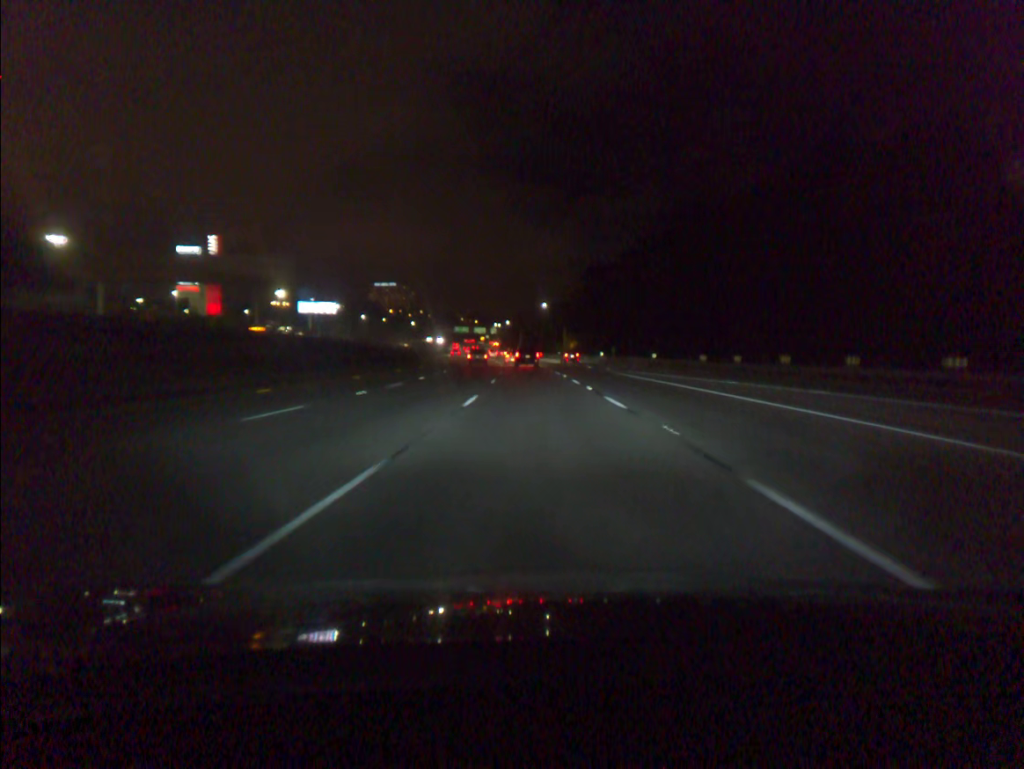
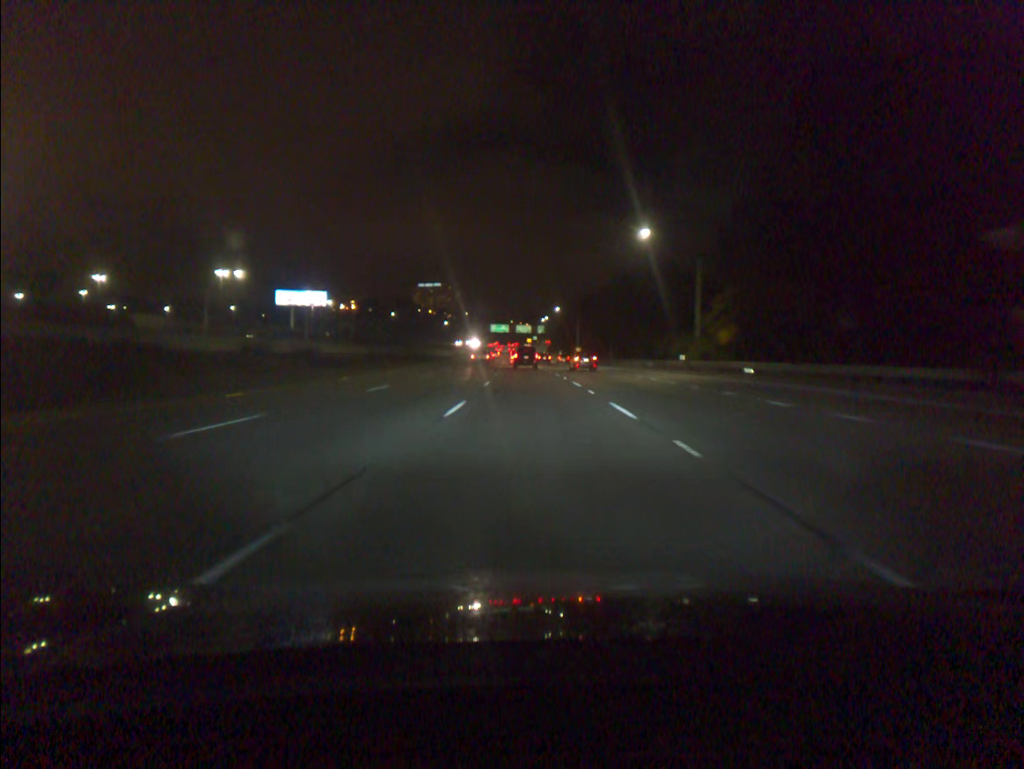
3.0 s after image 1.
(-2.9, +90.3) m; -4°
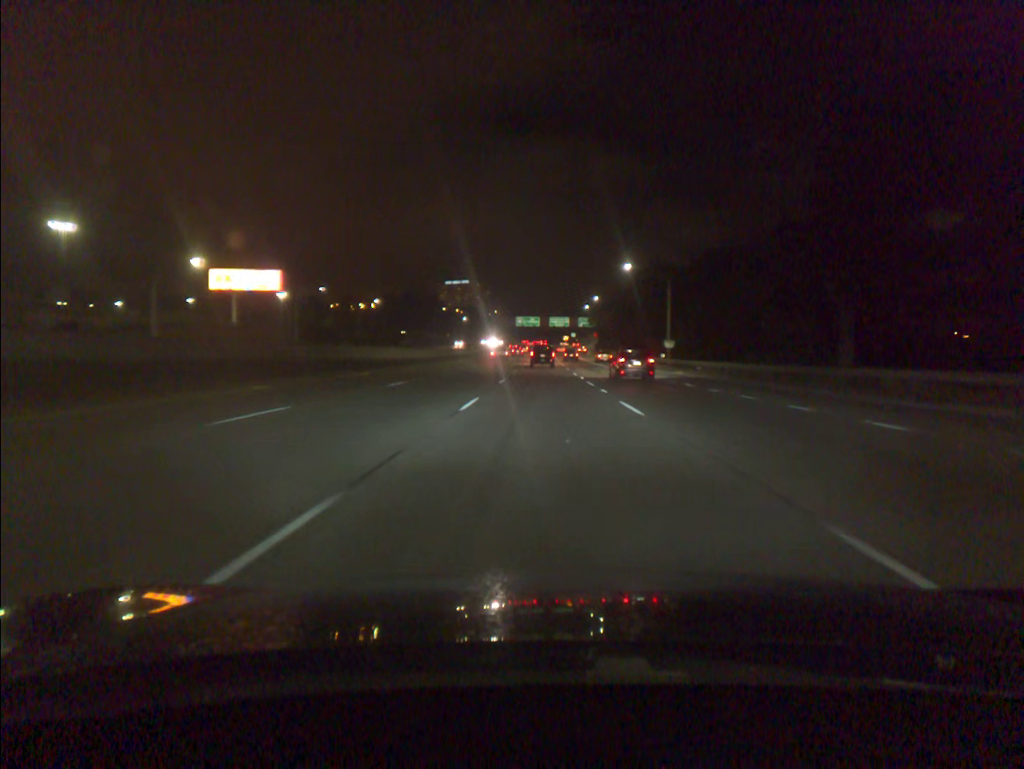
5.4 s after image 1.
(-2.0, +72.3) m; -3°
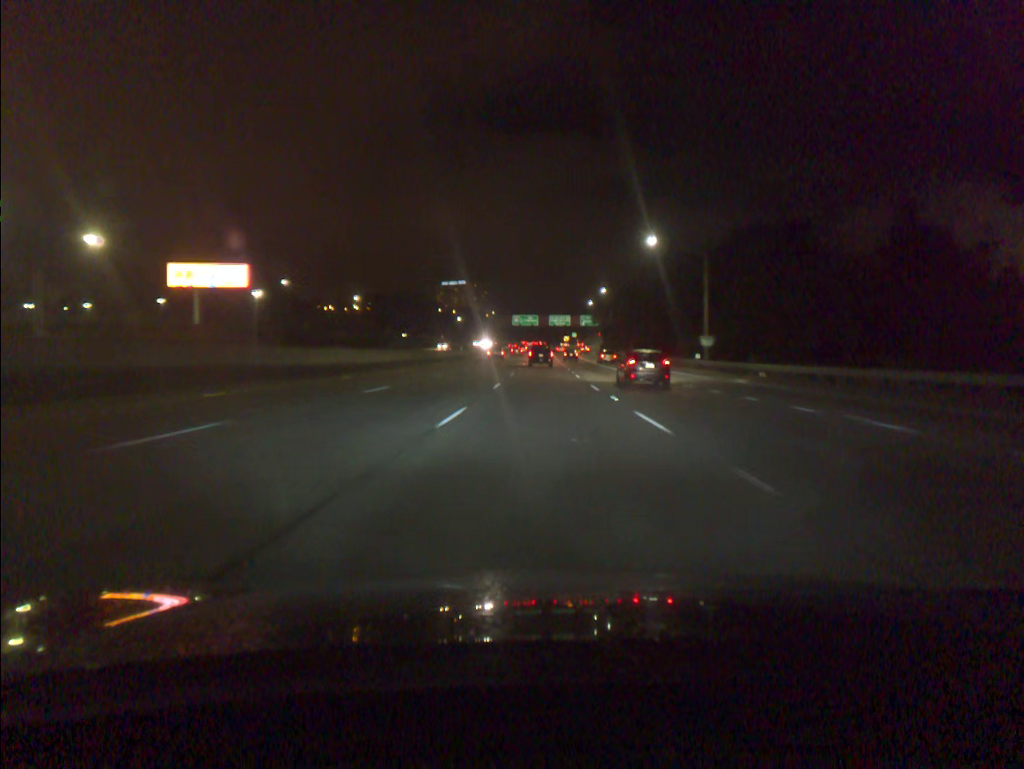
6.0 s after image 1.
(0.0, +18.0) m; 0°
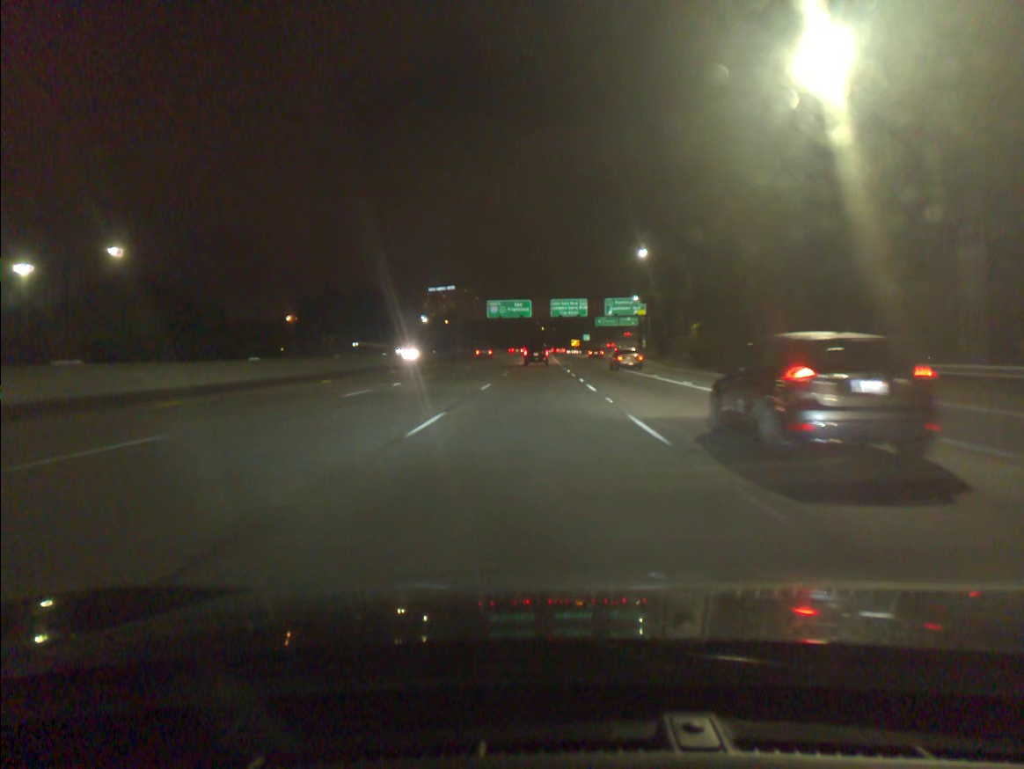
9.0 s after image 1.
(+0.3, +89.3) m; 0°
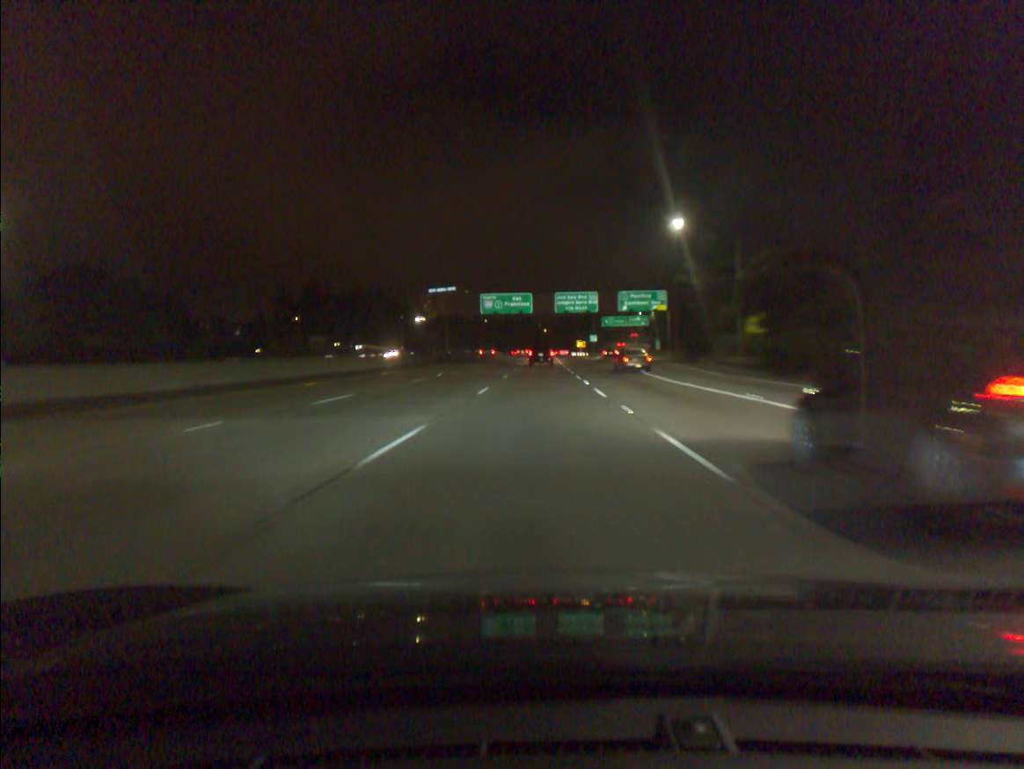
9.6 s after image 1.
(0.0, +17.7) m; 0°
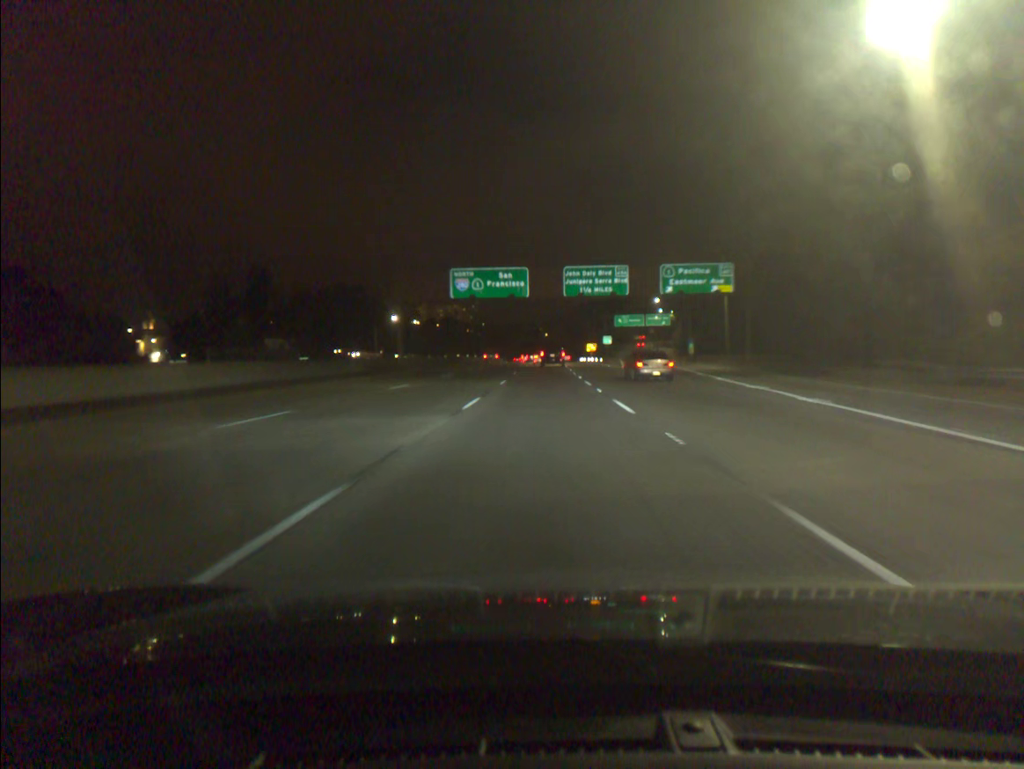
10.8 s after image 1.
(0.0, +35.1) m; 0°
